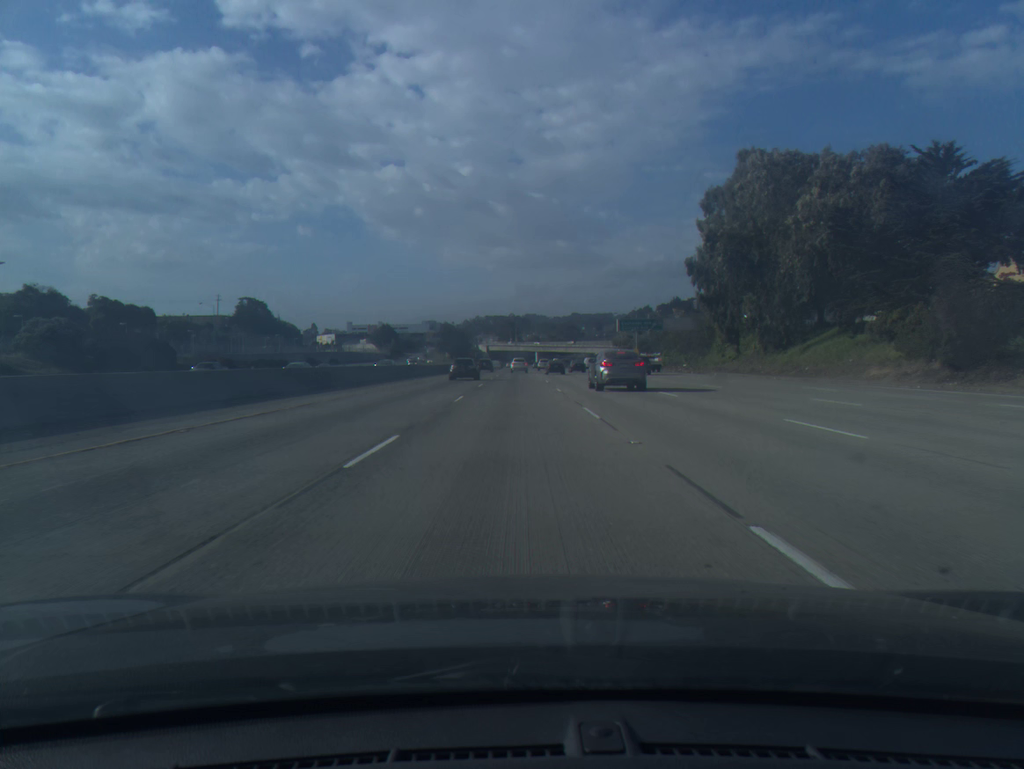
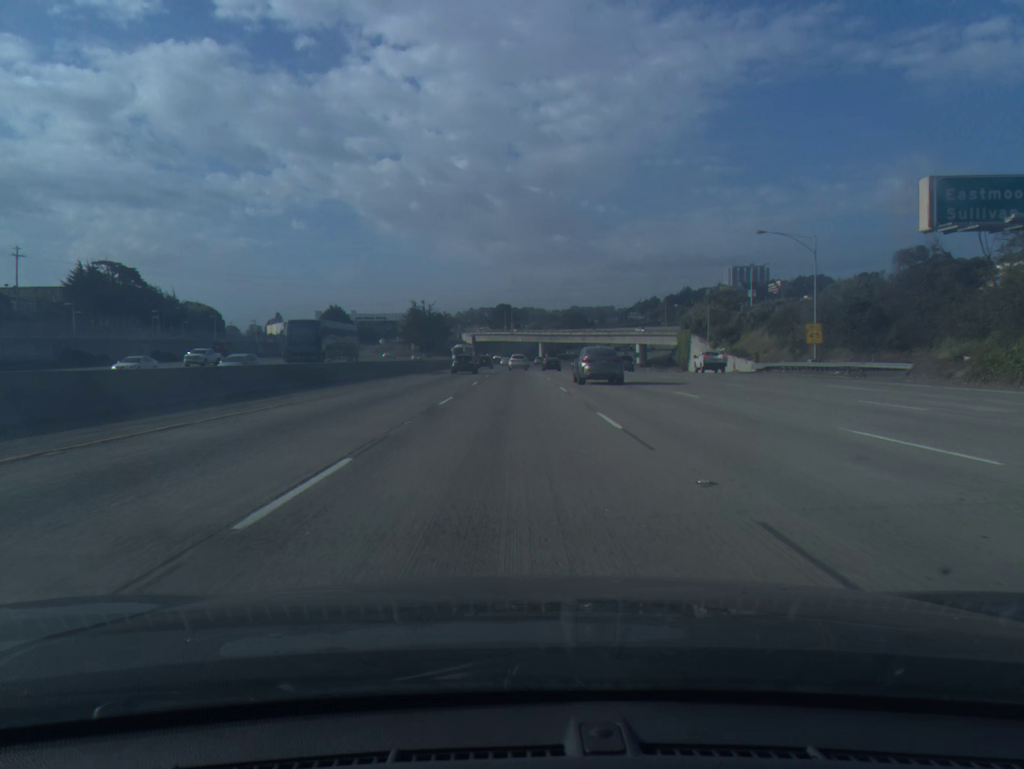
(-0.1, +91.2) m; 0°
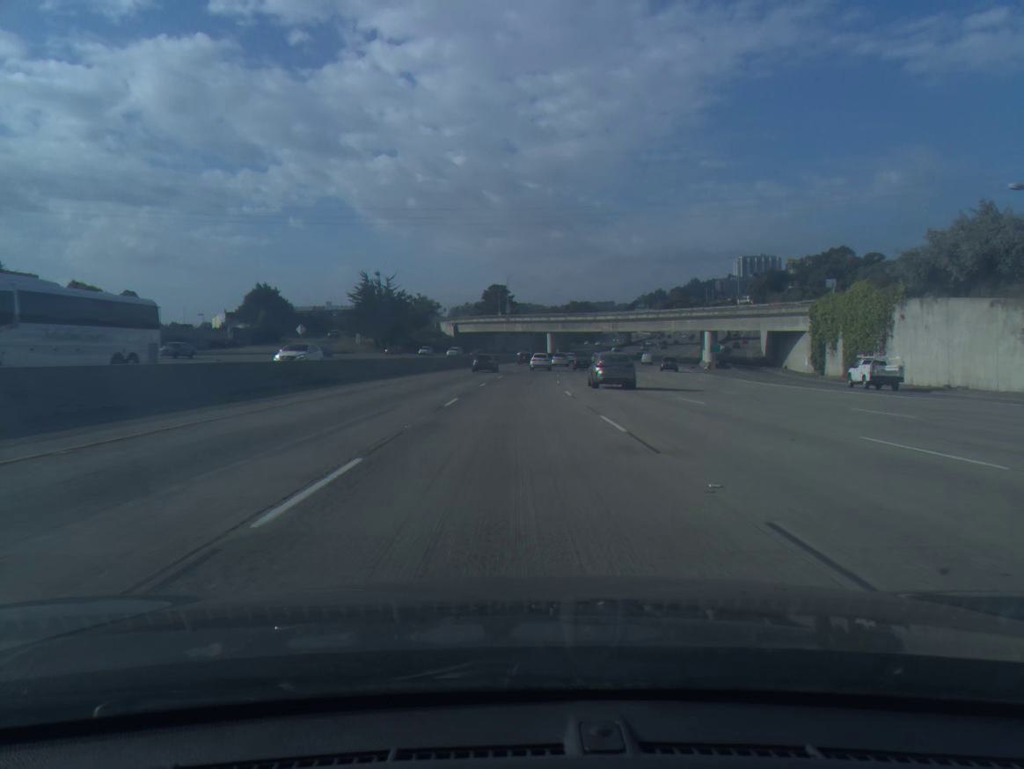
(-0.4, +73.0) m; 0°
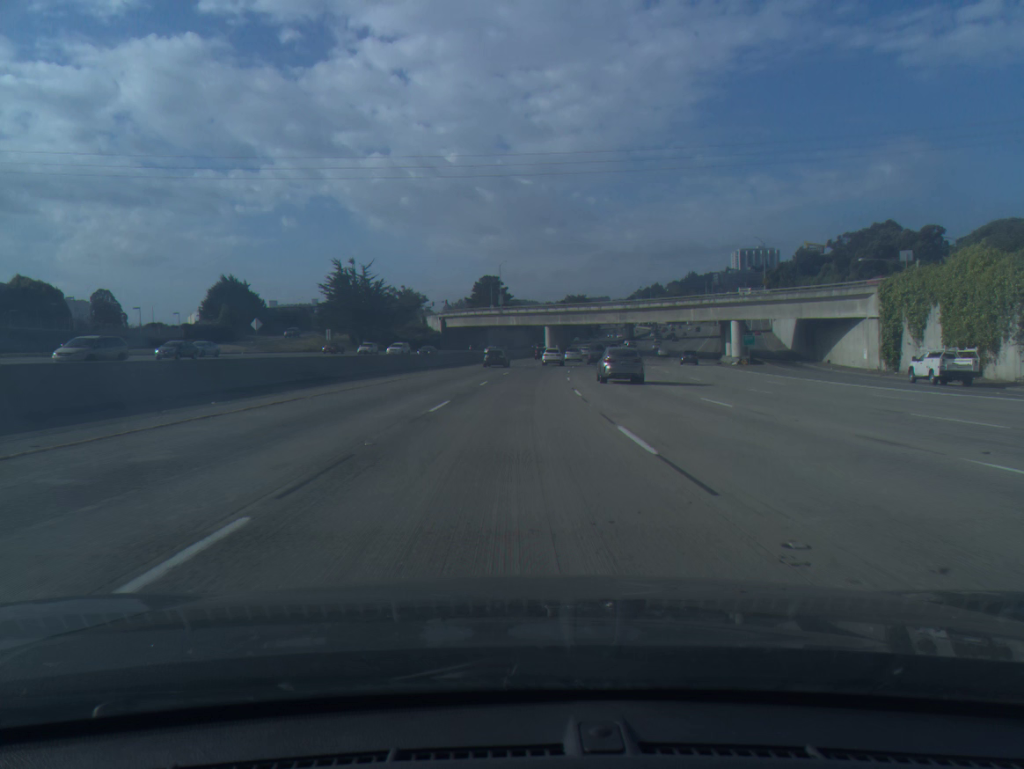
(+0.1, +18.1) m; 0°
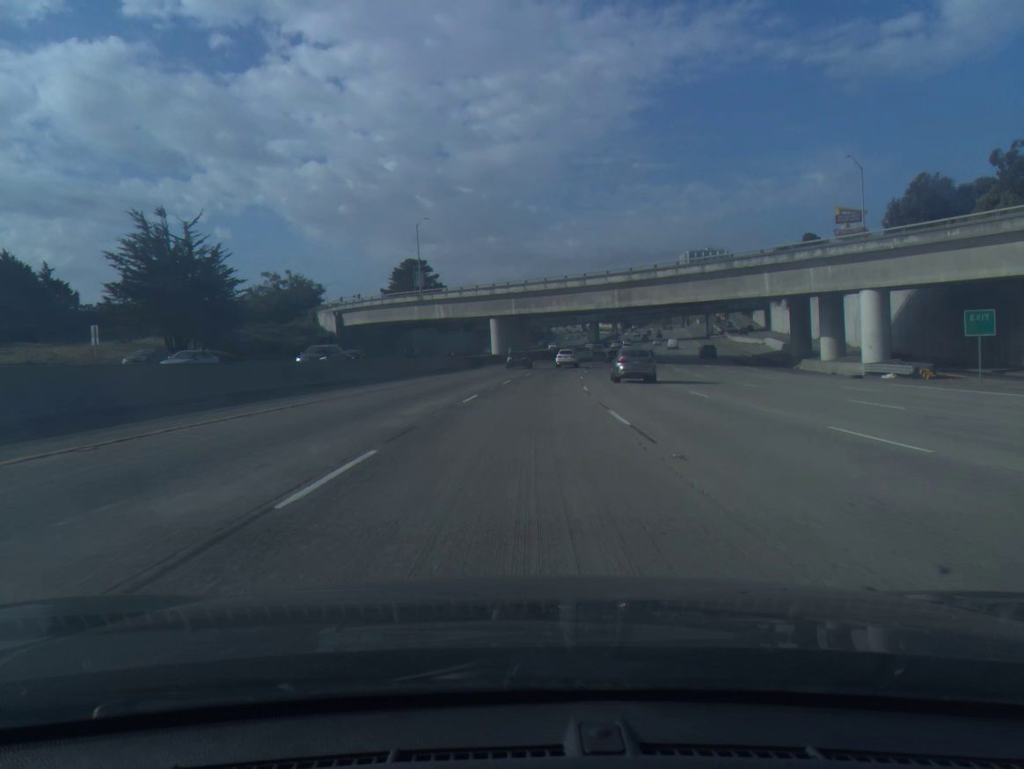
(+1.5, +54.2) m; +4°
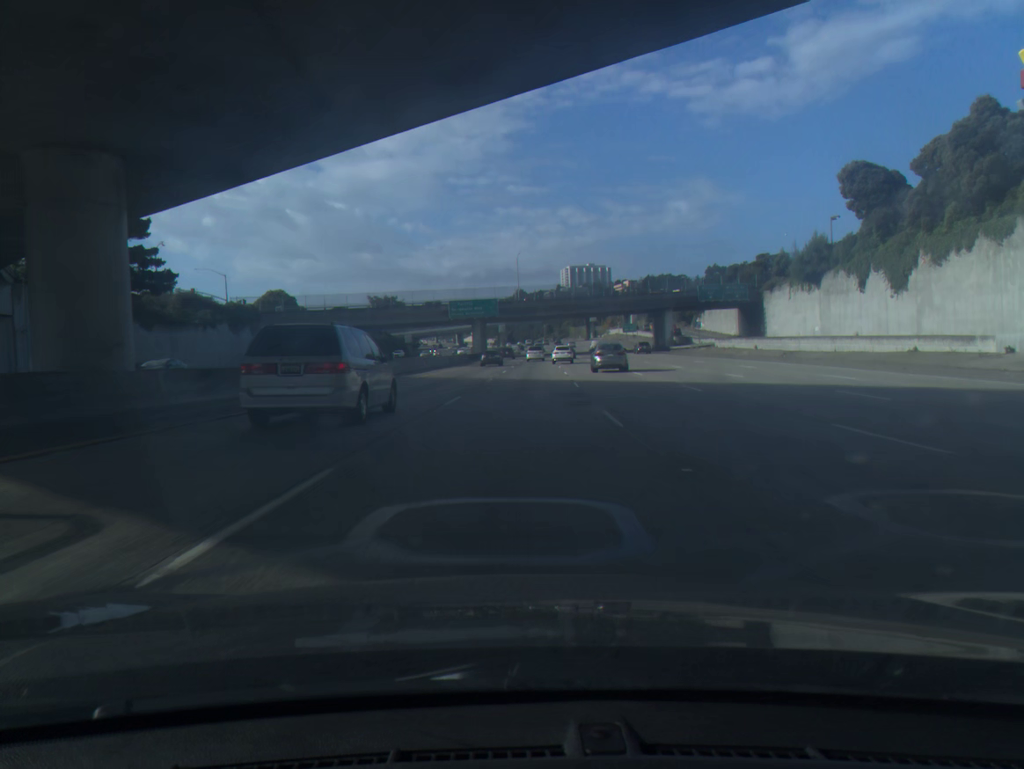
(+6.9, +88.7) m; +9°
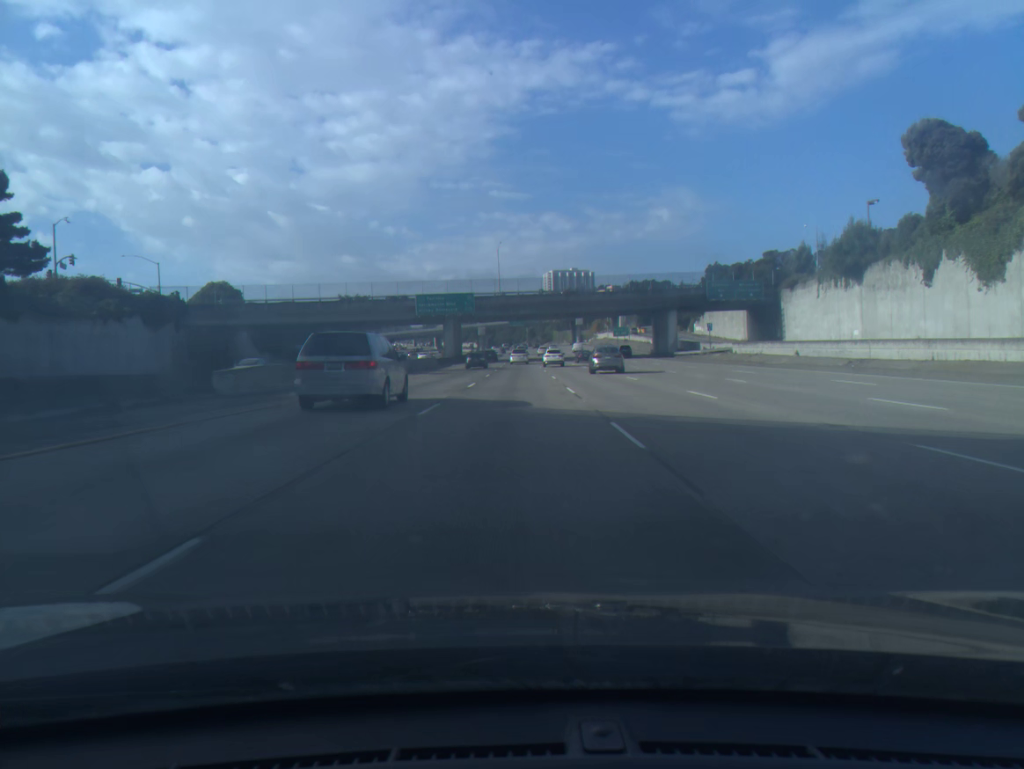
(+0.2, +17.6) m; +1°
